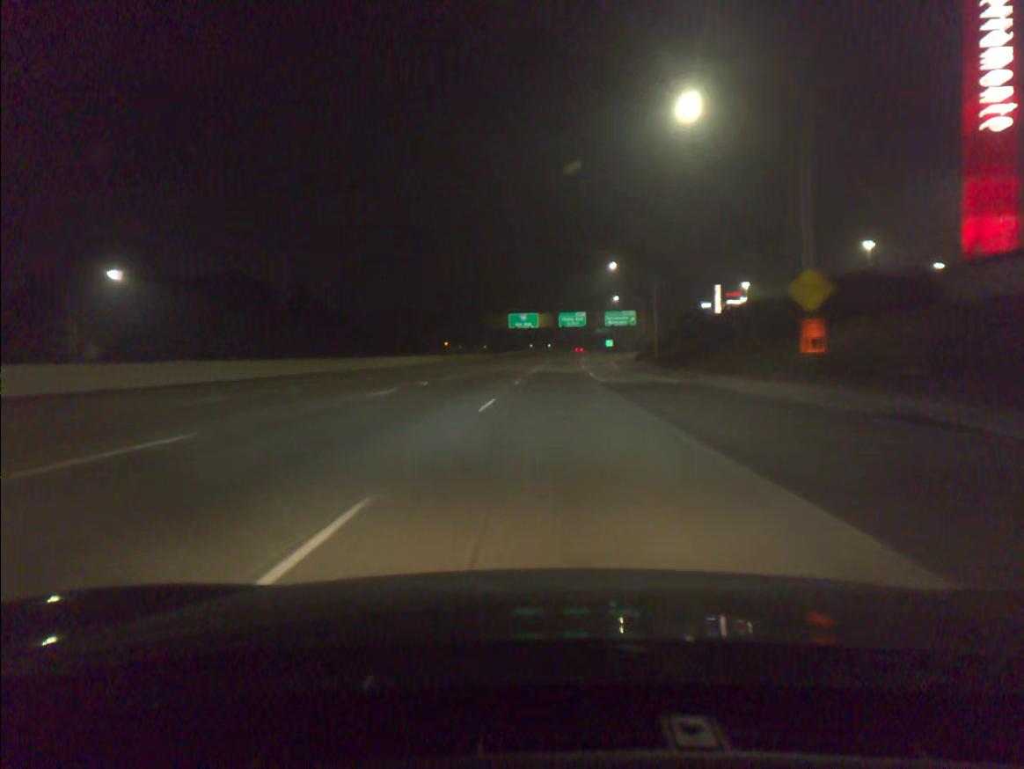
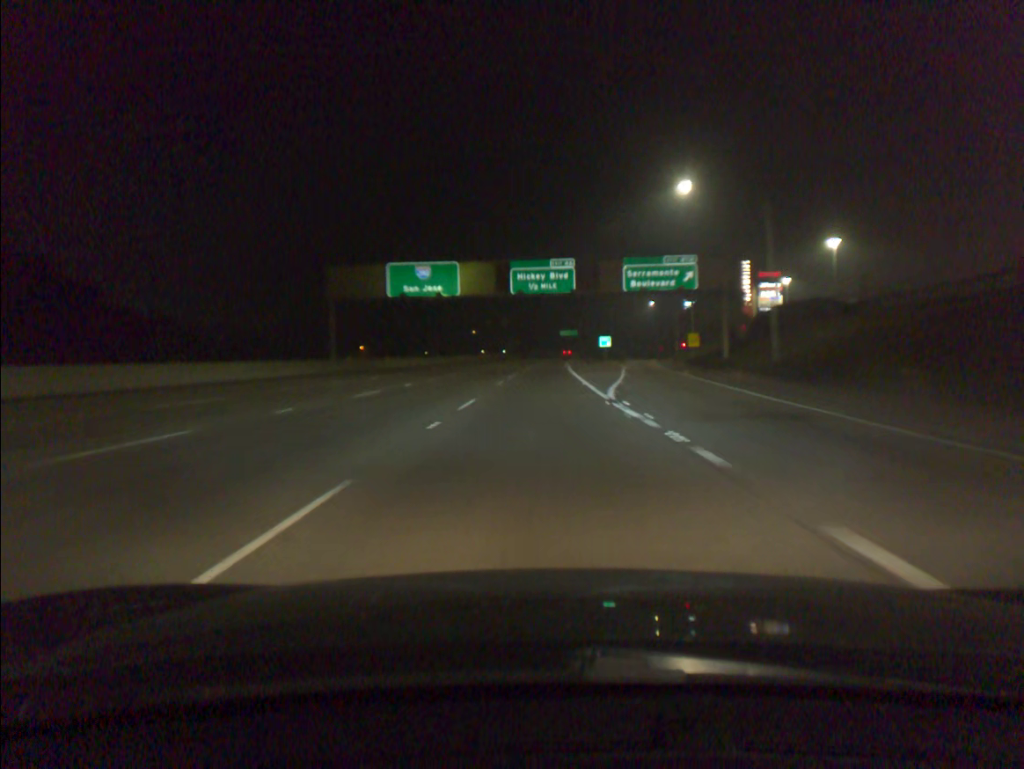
(+2.5, +86.2) m; +3°
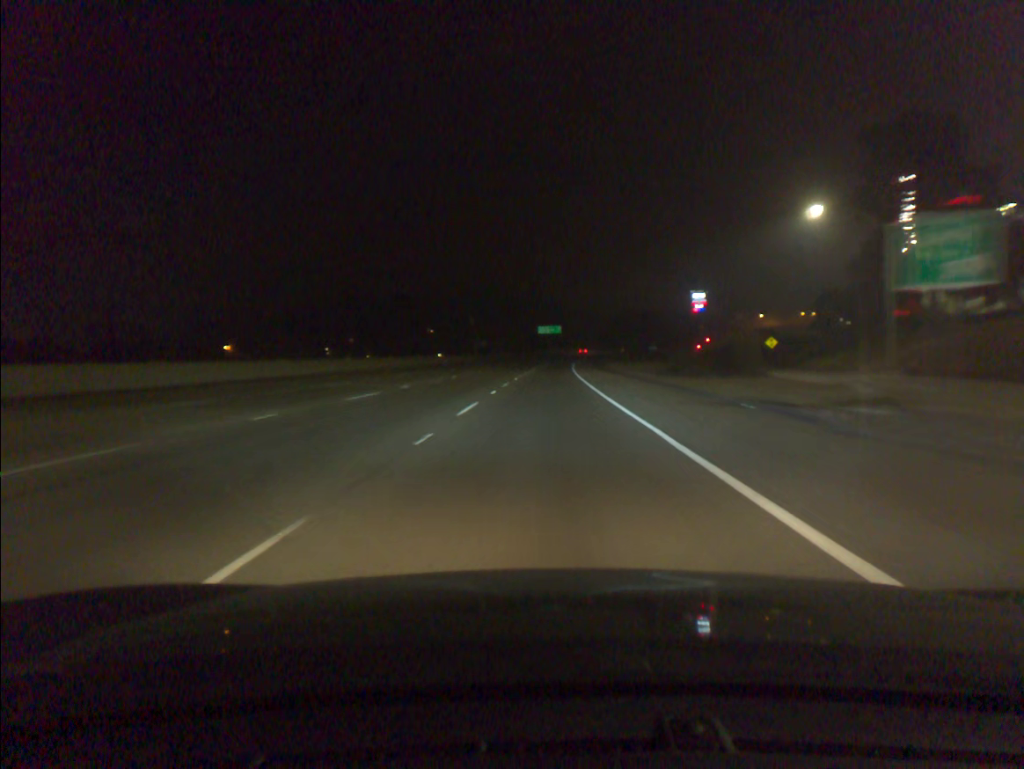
(+1.1, +89.5) m; +2°
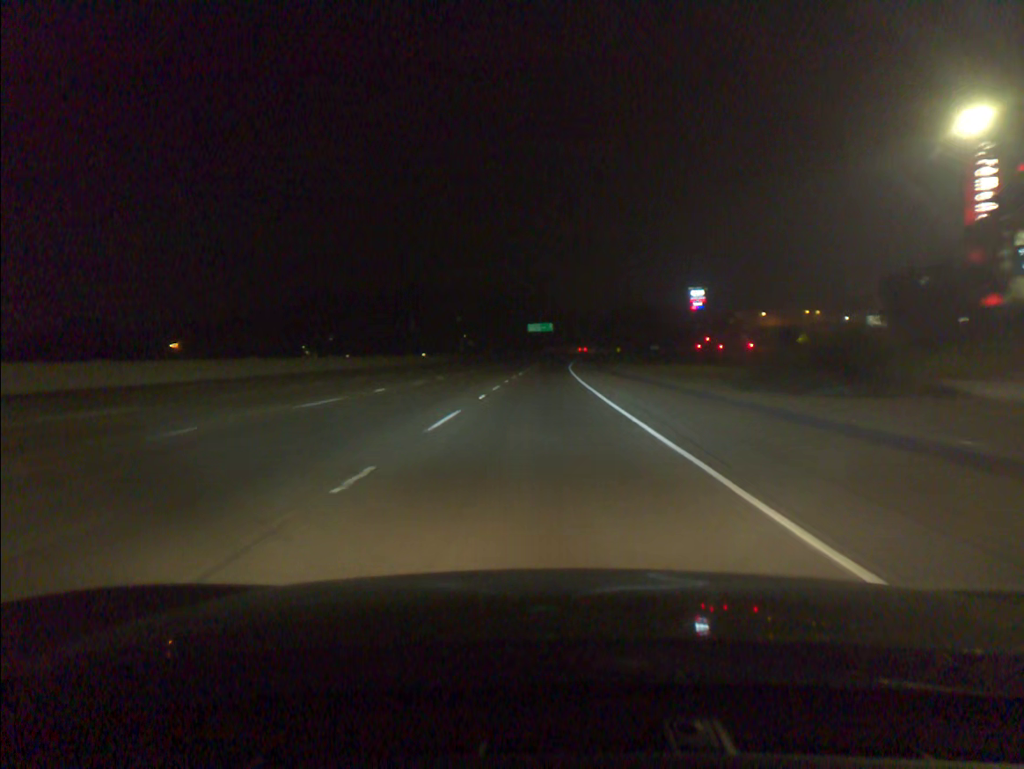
(+0.1, +18.2) m; +1°
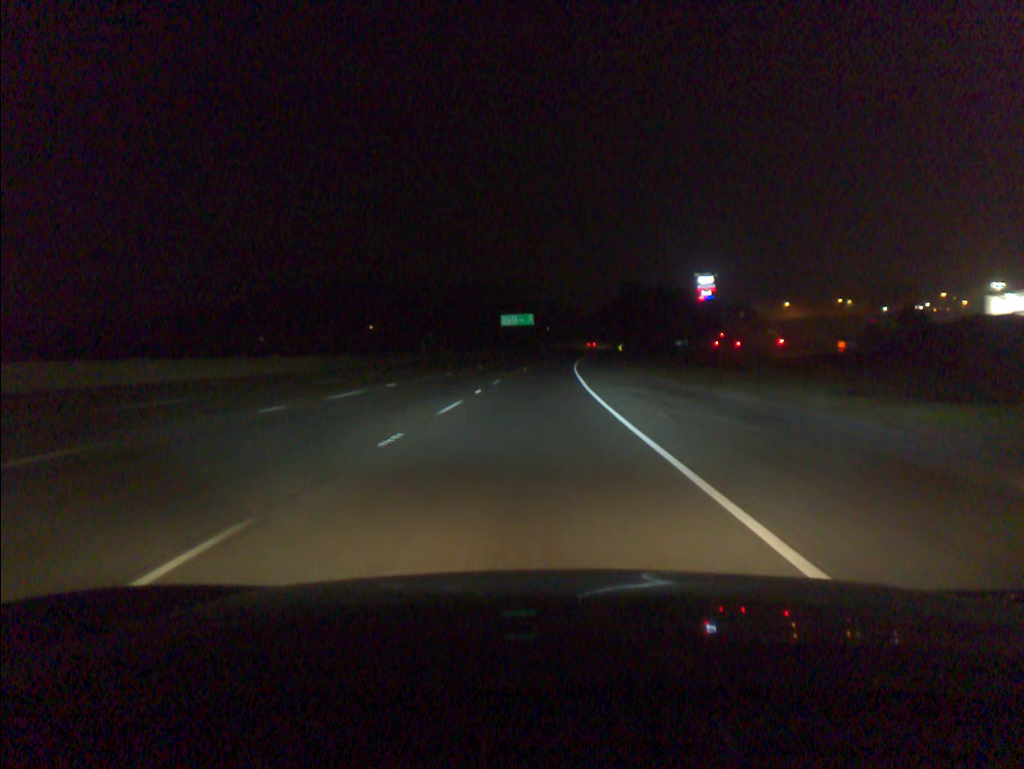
(+0.8, +55.0) m; +1°
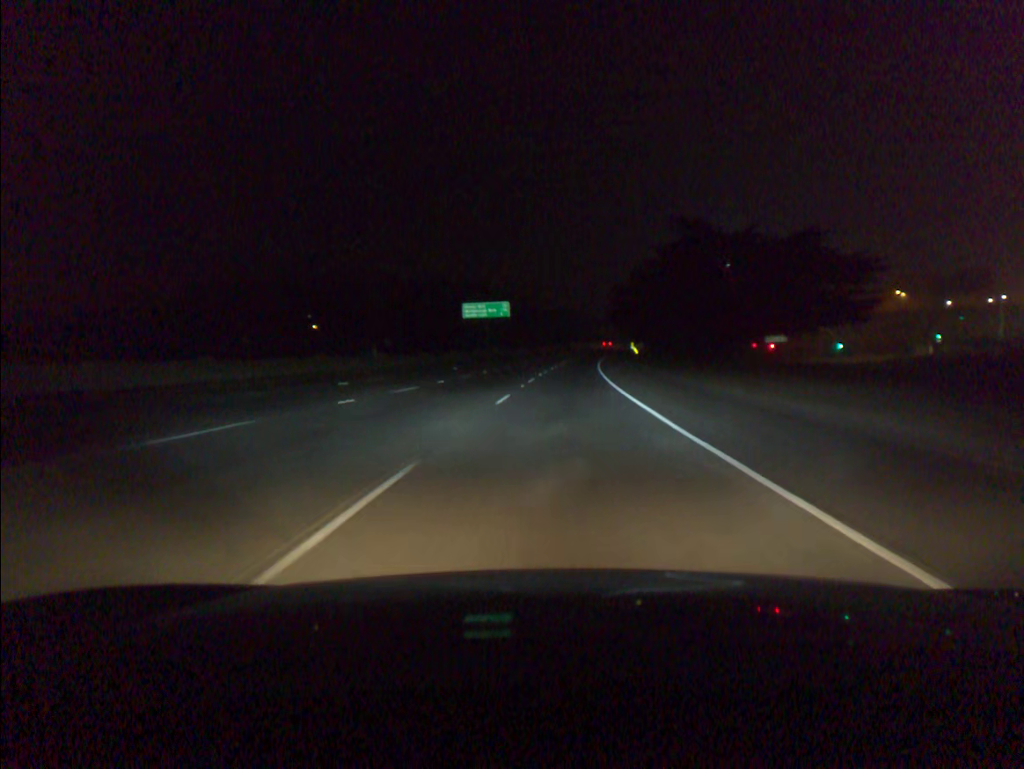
(+0.5, +55.2) m; +1°
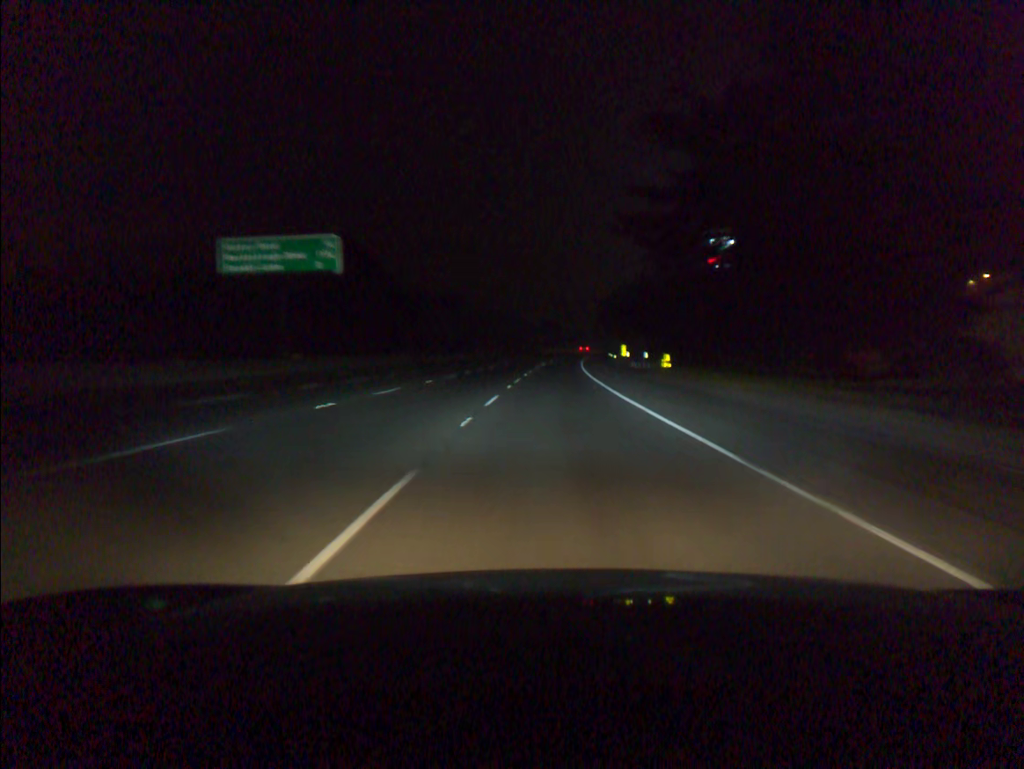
(+3.3, +73.5) m; +5°
